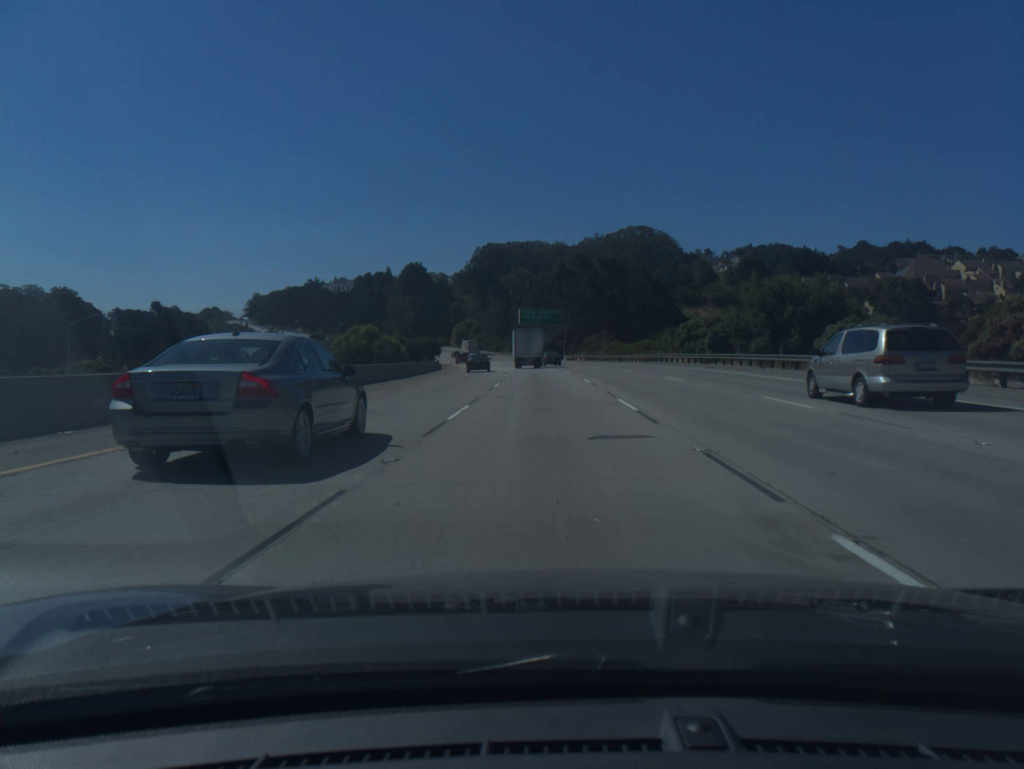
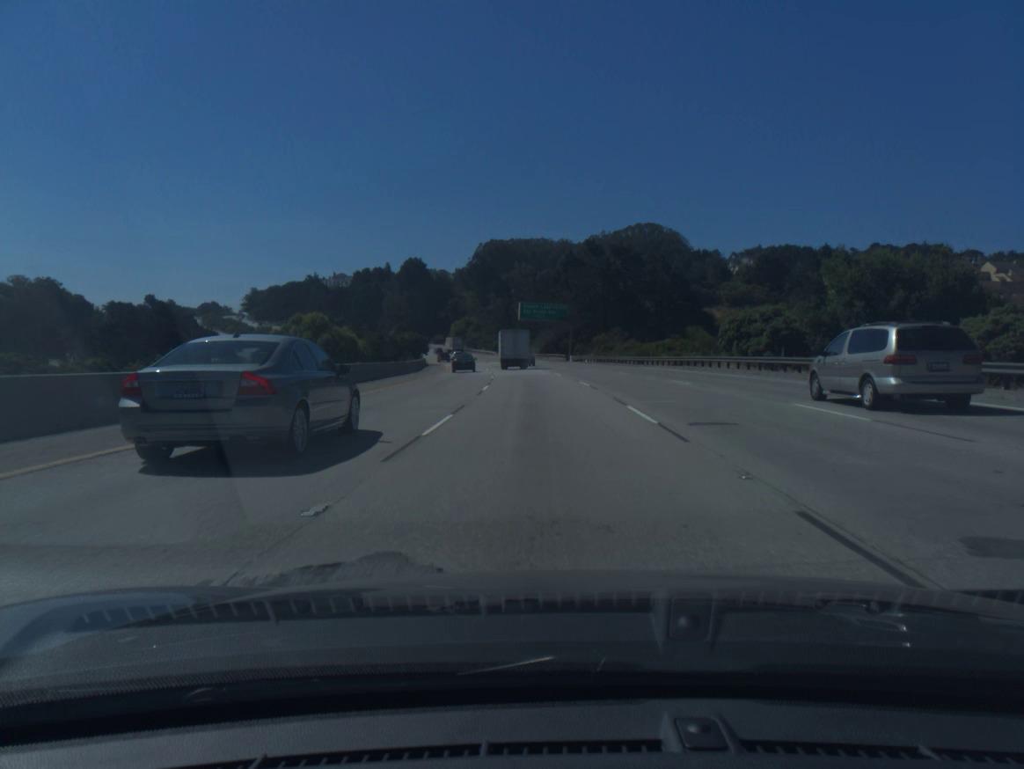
(0.0, +17.5) m; 0°
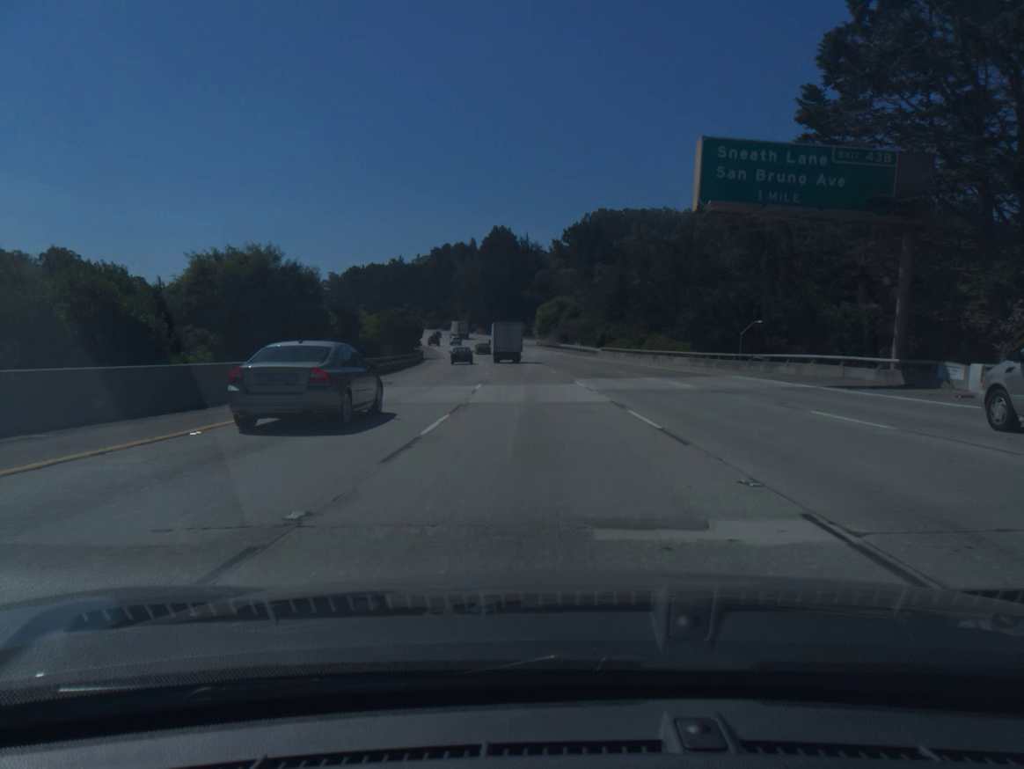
(-5.0, +87.5) m; -7°
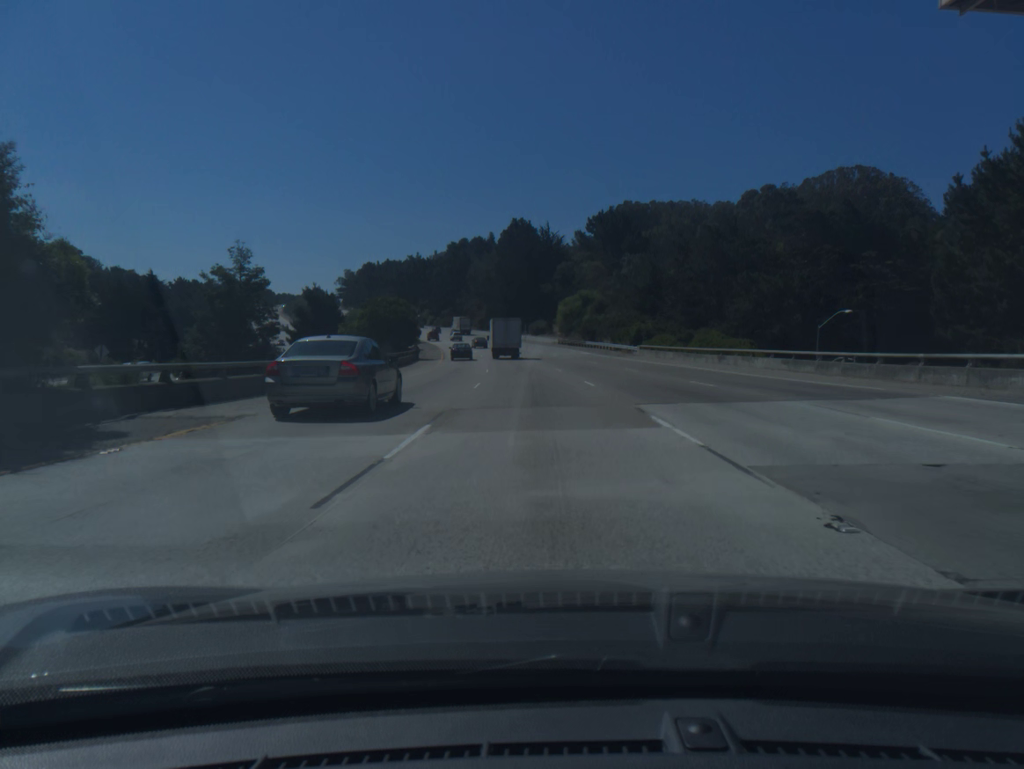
(-0.2, +17.5) m; -2°
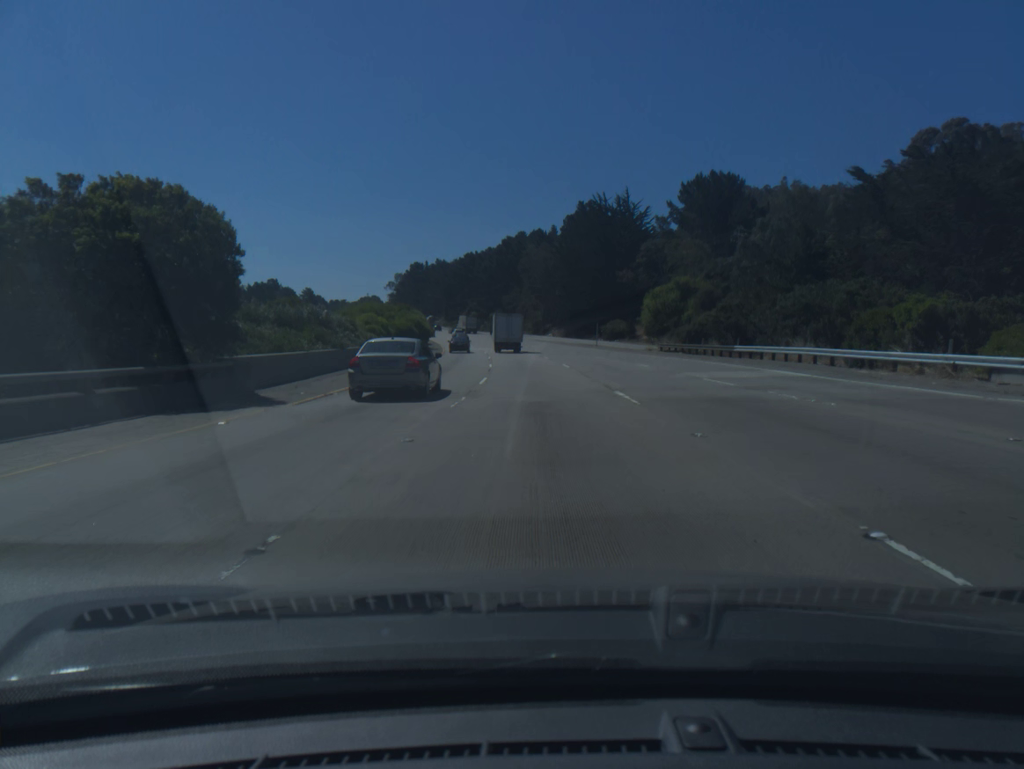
(-2.1, +52.4) m; -5°
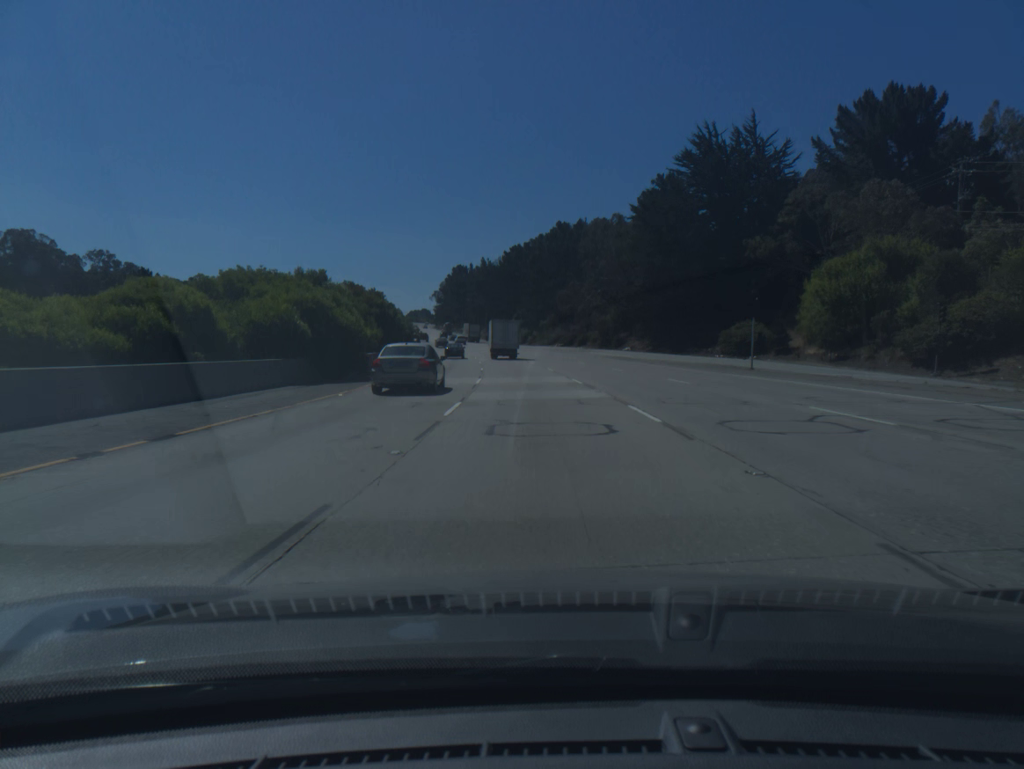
(-2.0, +52.3) m; -4°
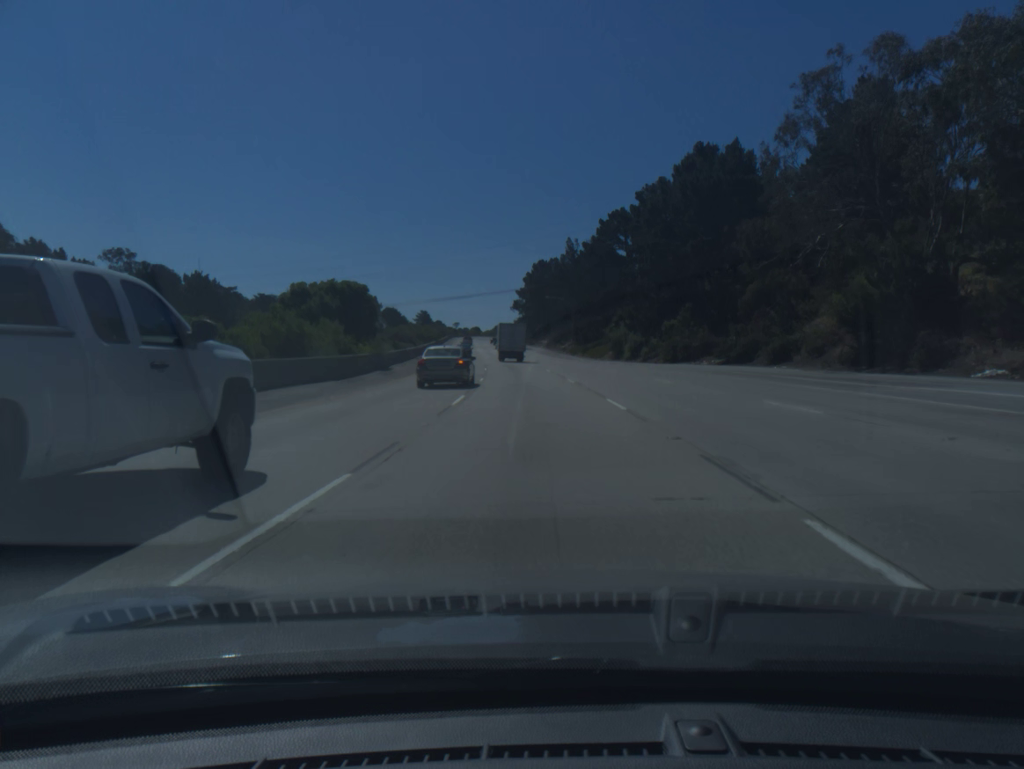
(-3.9, +69.1) m; -7°
